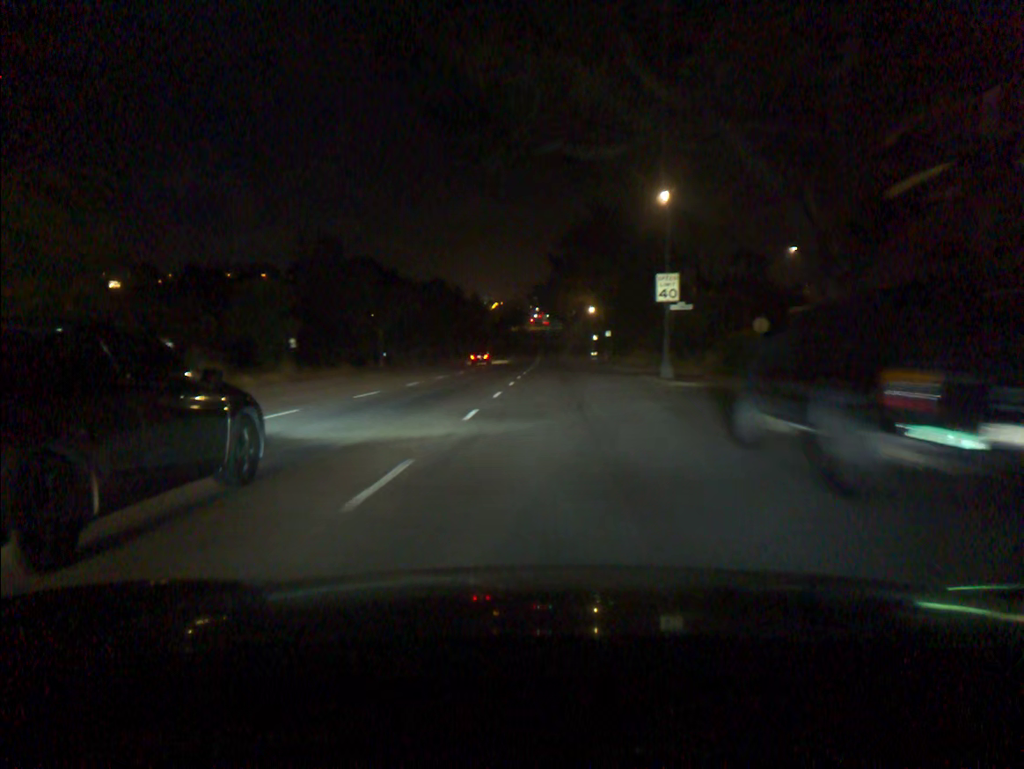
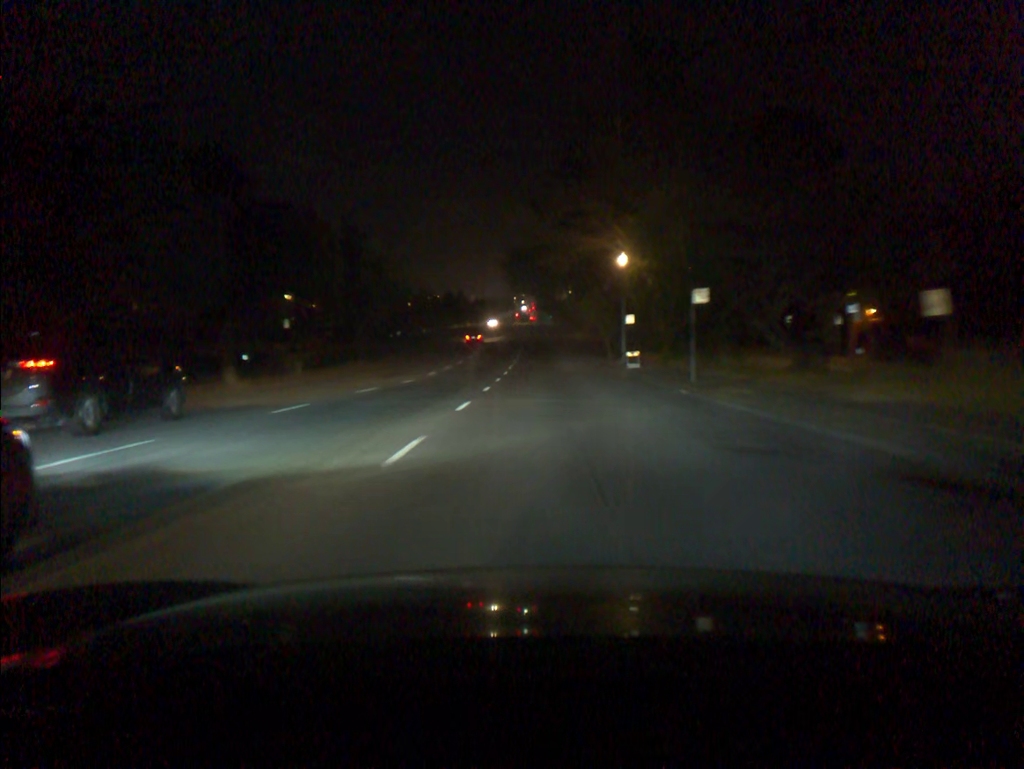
(+0.7, +49.4) m; +1°
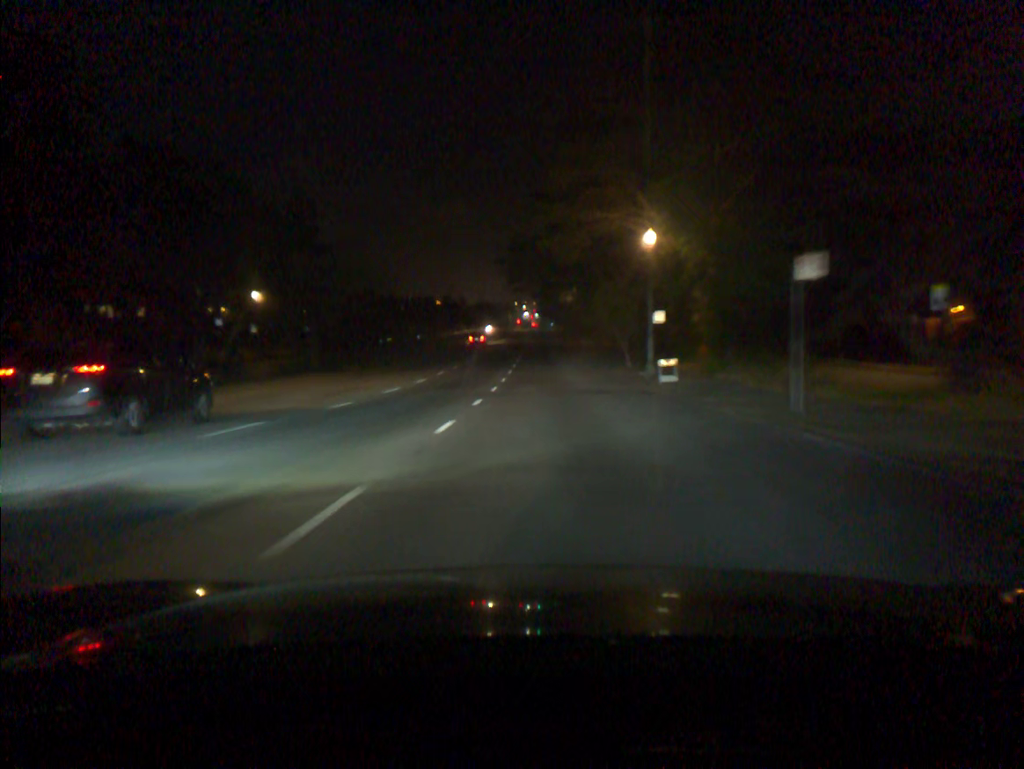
(0.0, +10.6) m; 0°
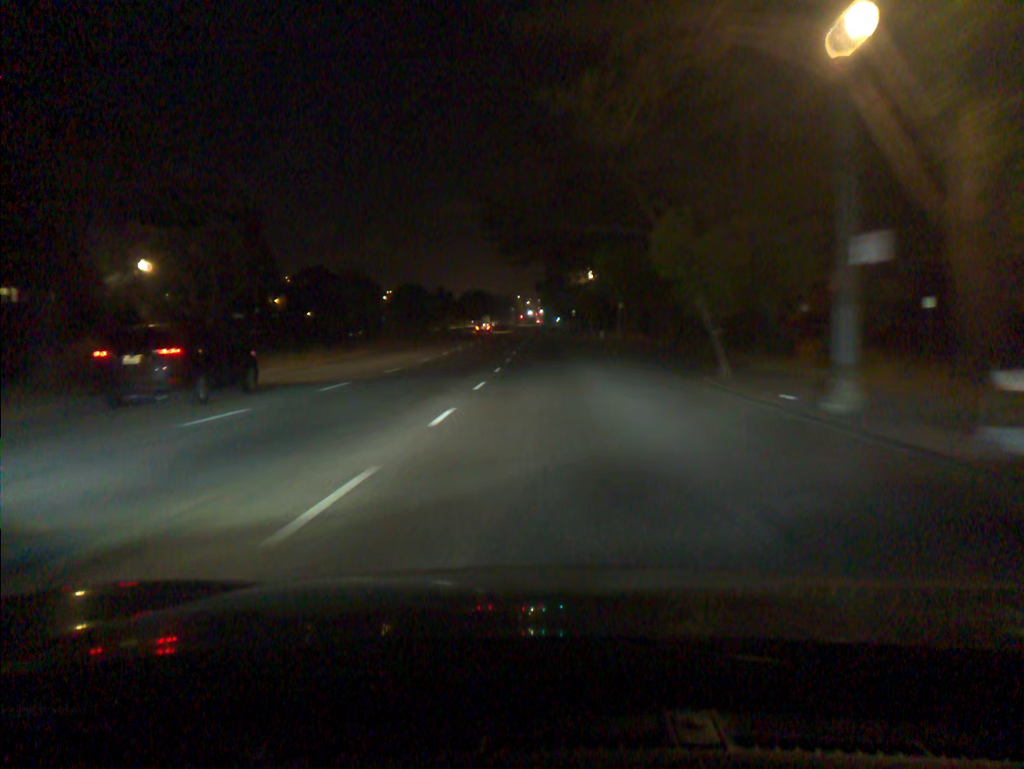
(-0.1, +21.7) m; 0°
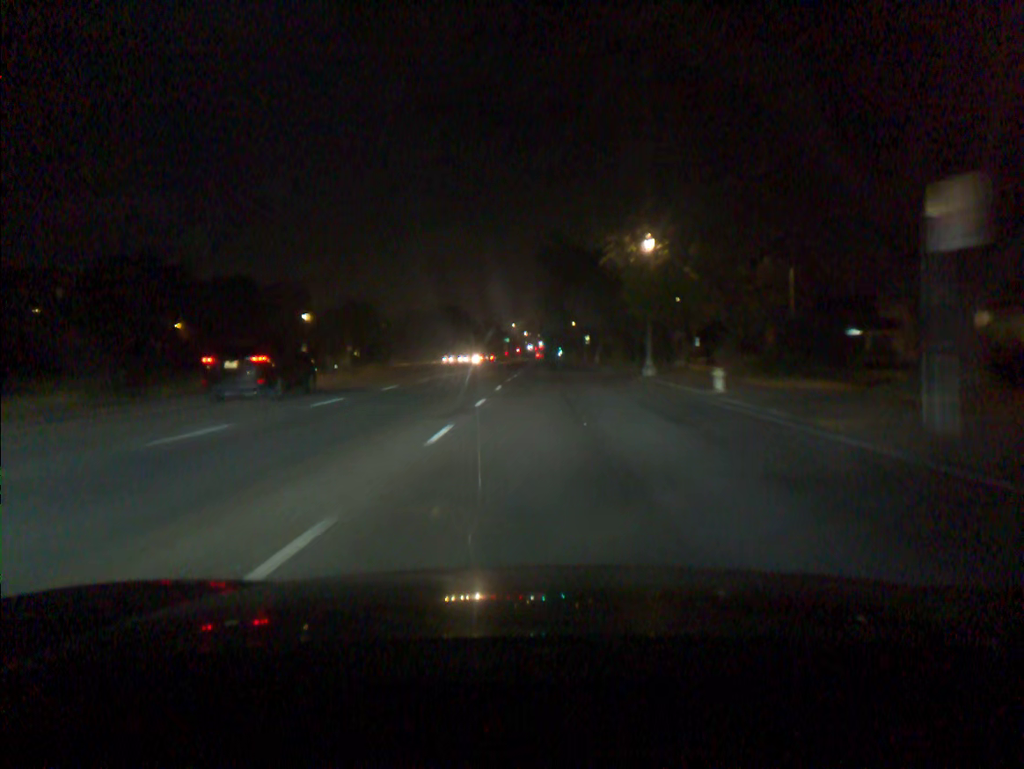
(+0.1, +44.8) m; 0°
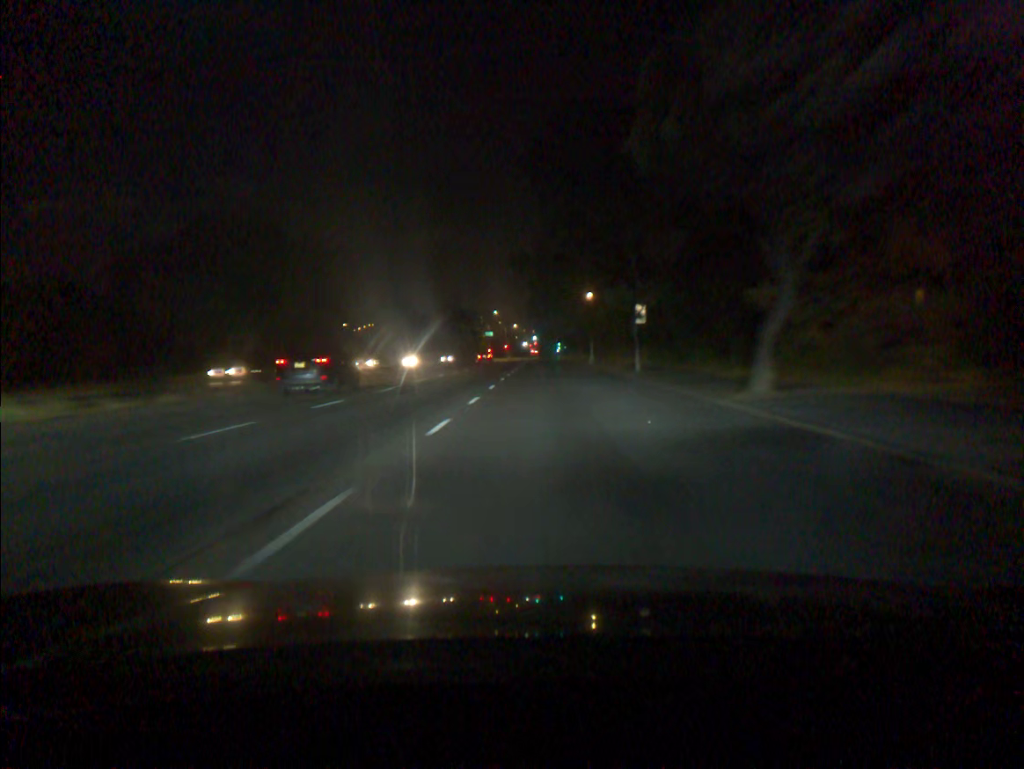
(+0.4, +57.3) m; +1°
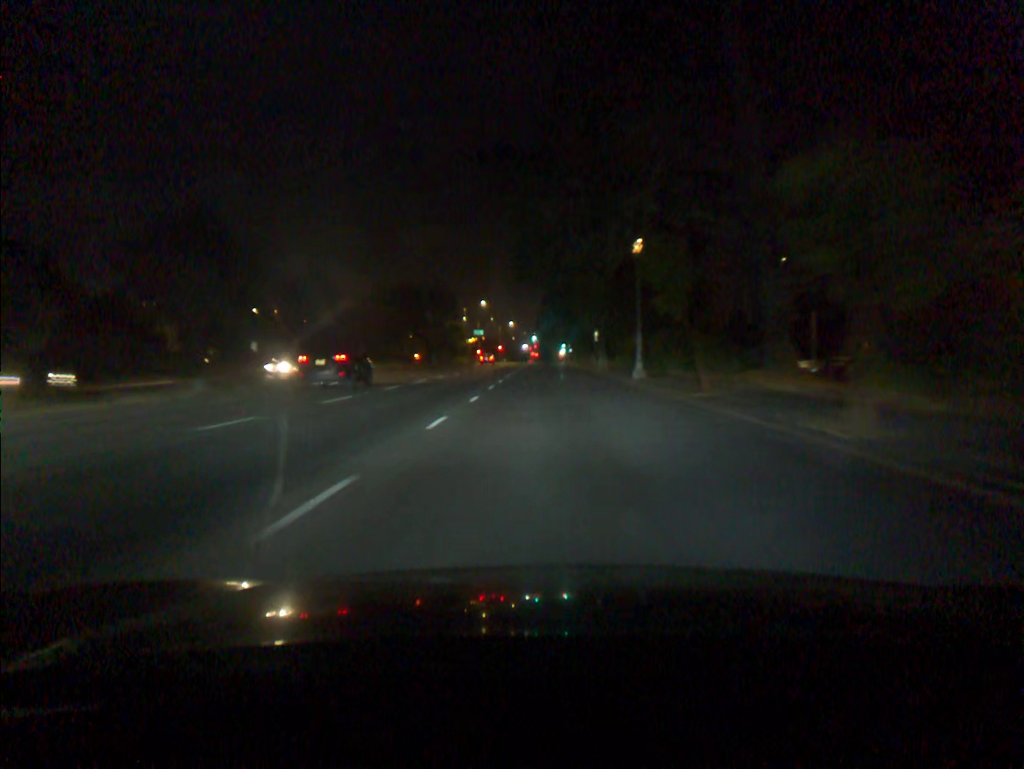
(-0.1, +35.1) m; 0°
